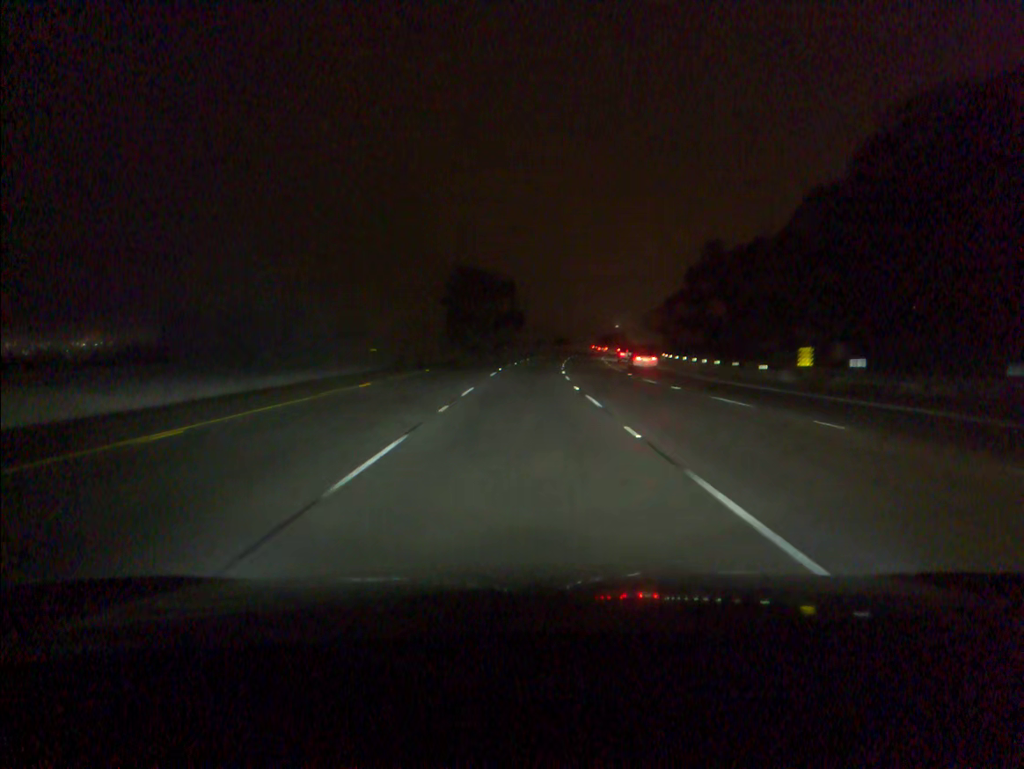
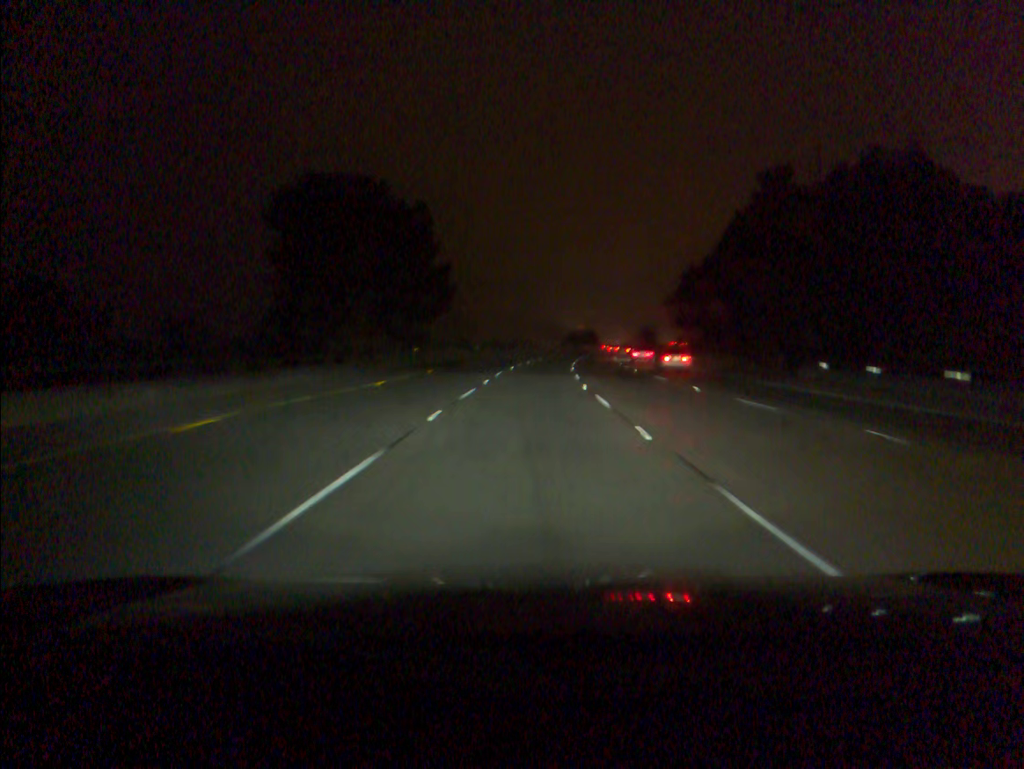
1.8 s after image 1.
(+1.1, +60.6) m; +3°
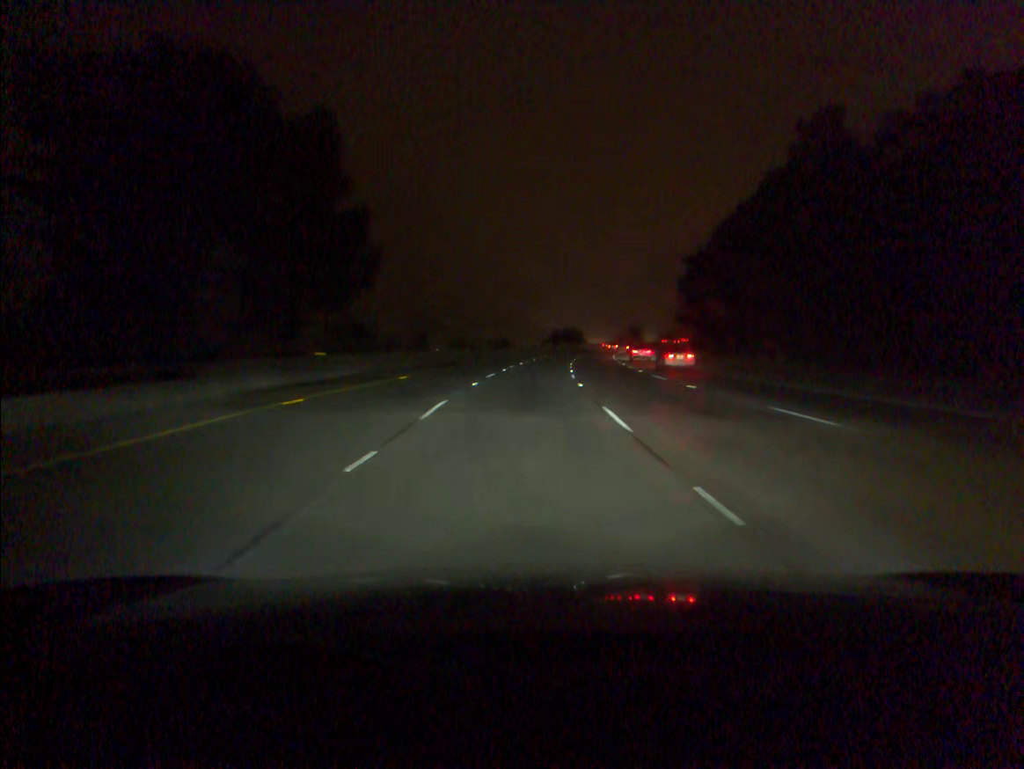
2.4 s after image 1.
(+0.3, +20.1) m; +2°
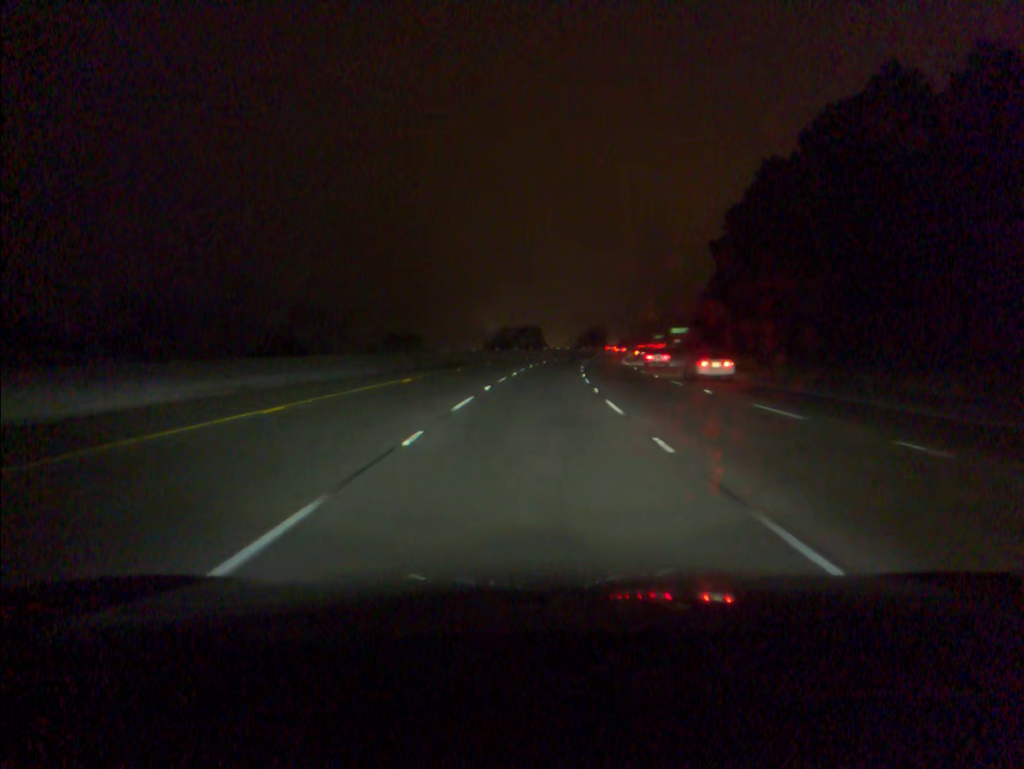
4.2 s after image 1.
(+1.9, +60.2) m; +4°
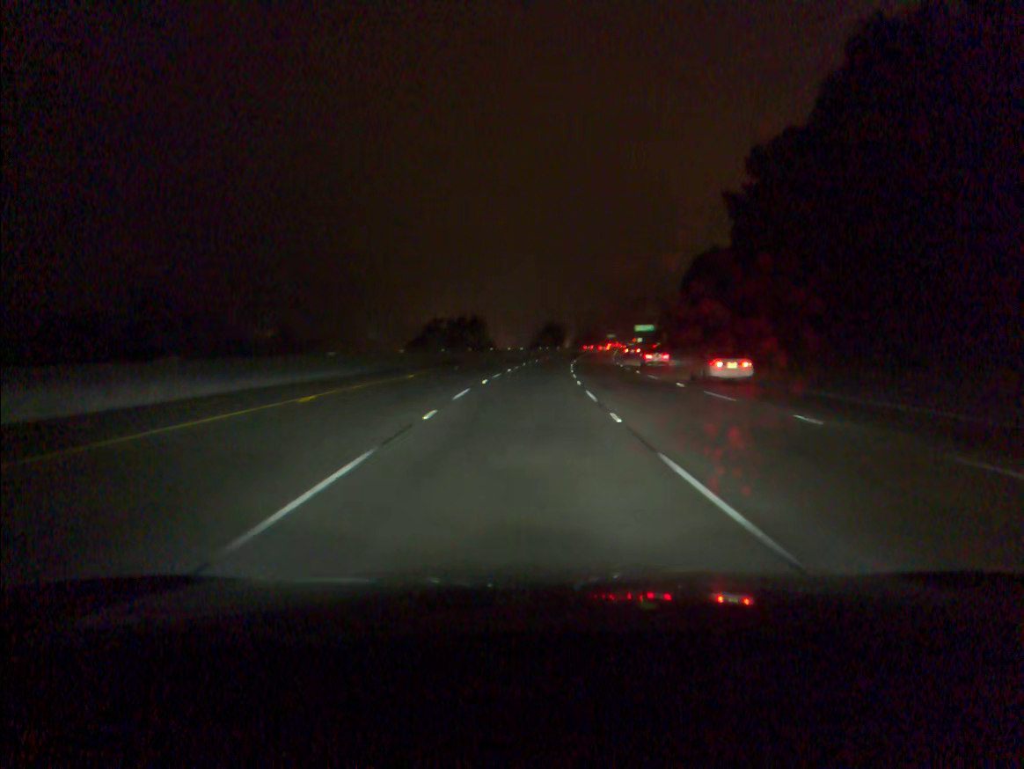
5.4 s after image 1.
(+1.4, +40.3) m; +4°
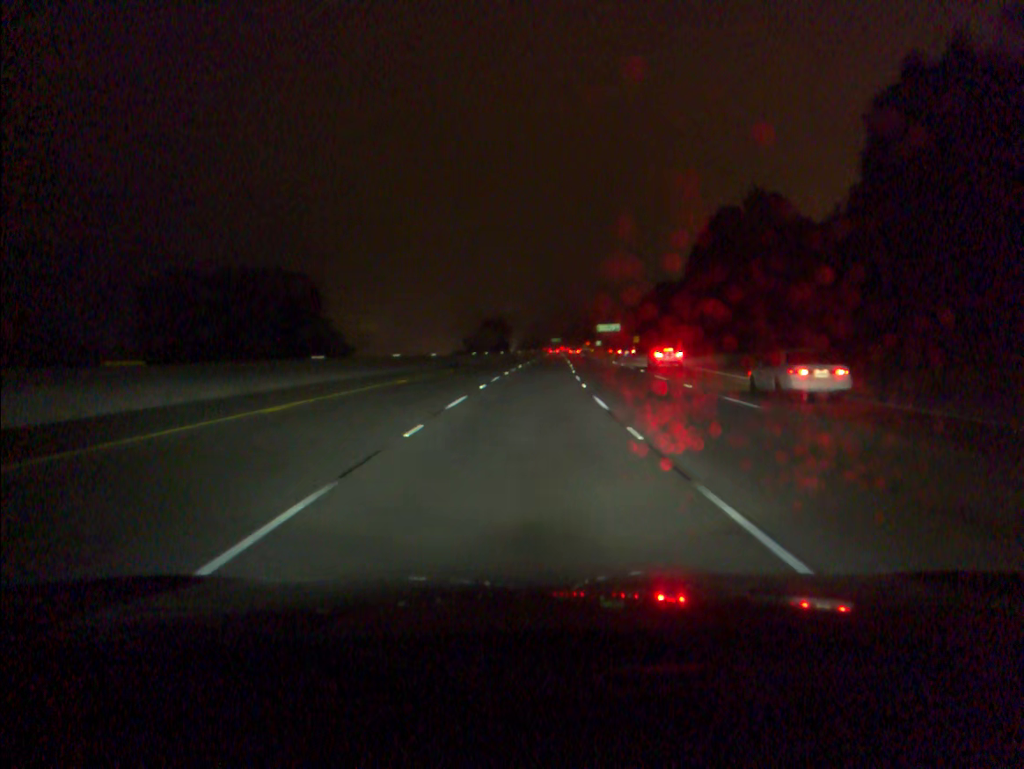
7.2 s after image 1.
(+2.0, +60.7) m; +4°
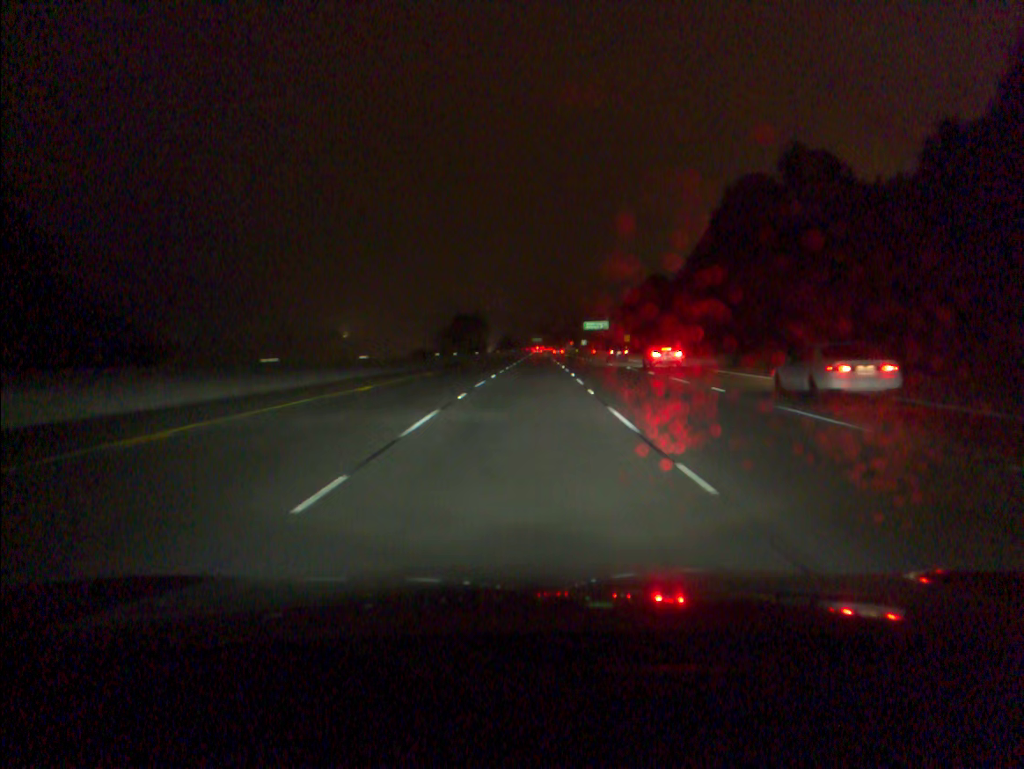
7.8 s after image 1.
(+0.3, +20.3) m; +2°
